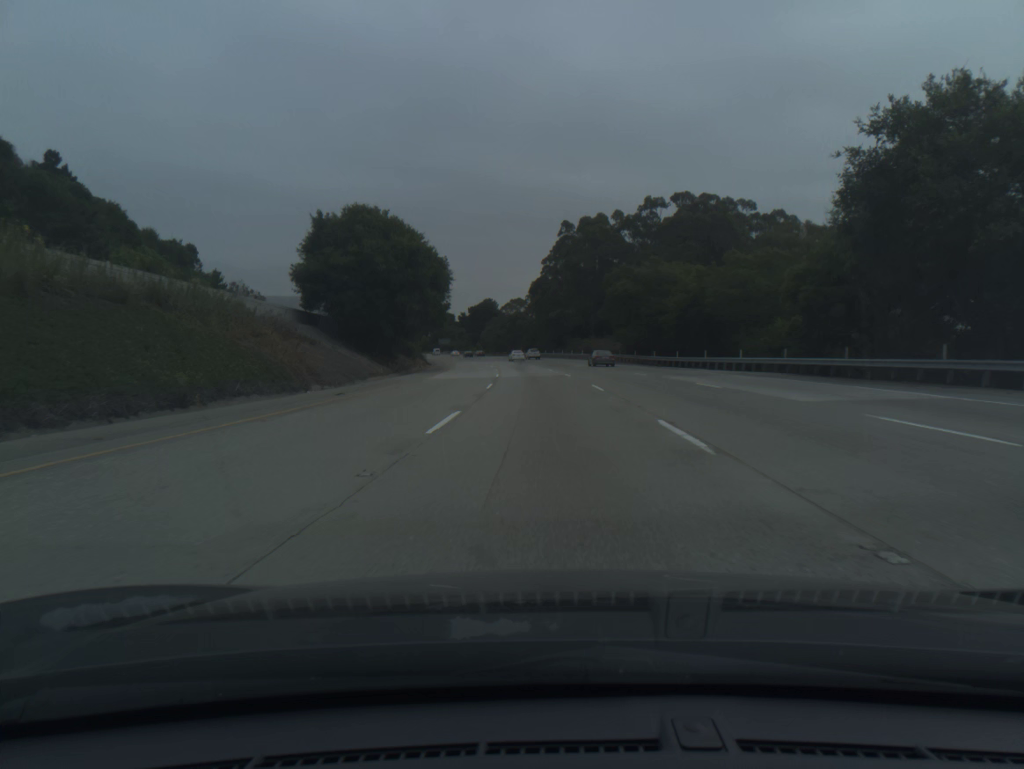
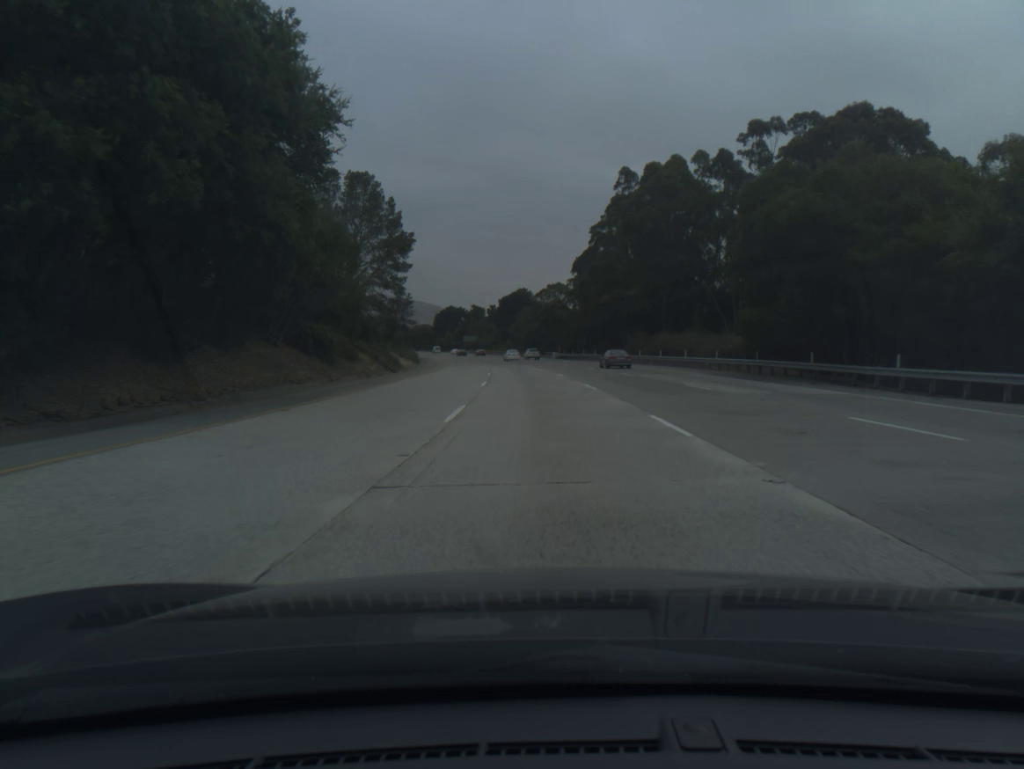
(-0.9, +42.5) m; -3°
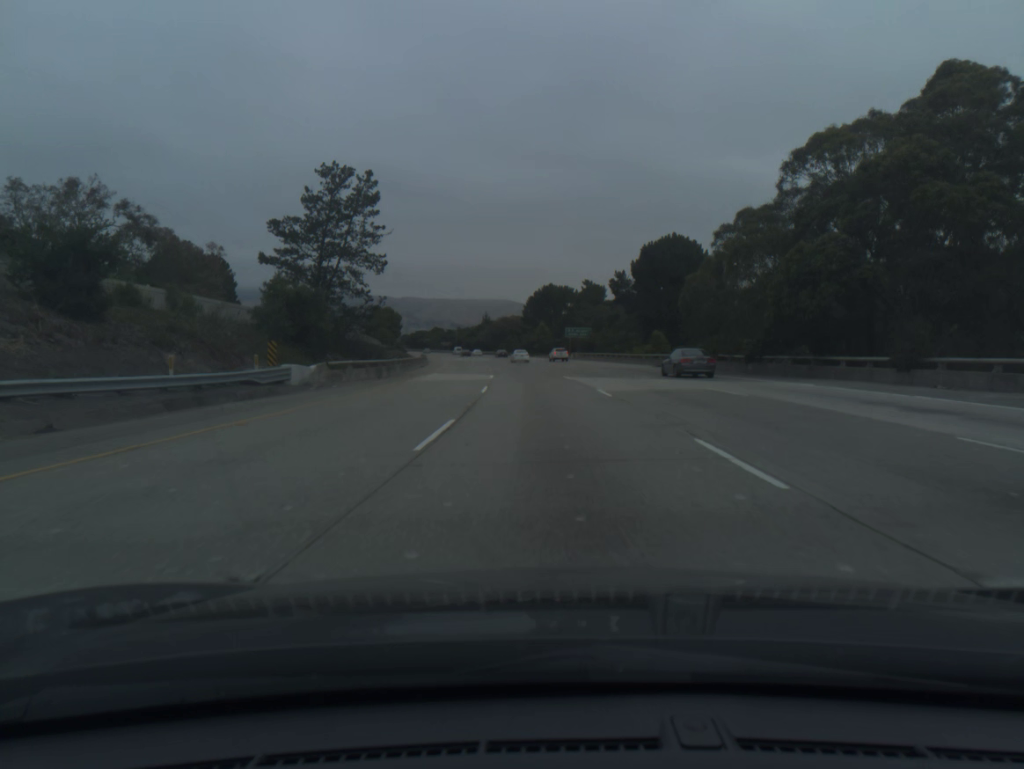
(-8.1, +105.4) m; -9°
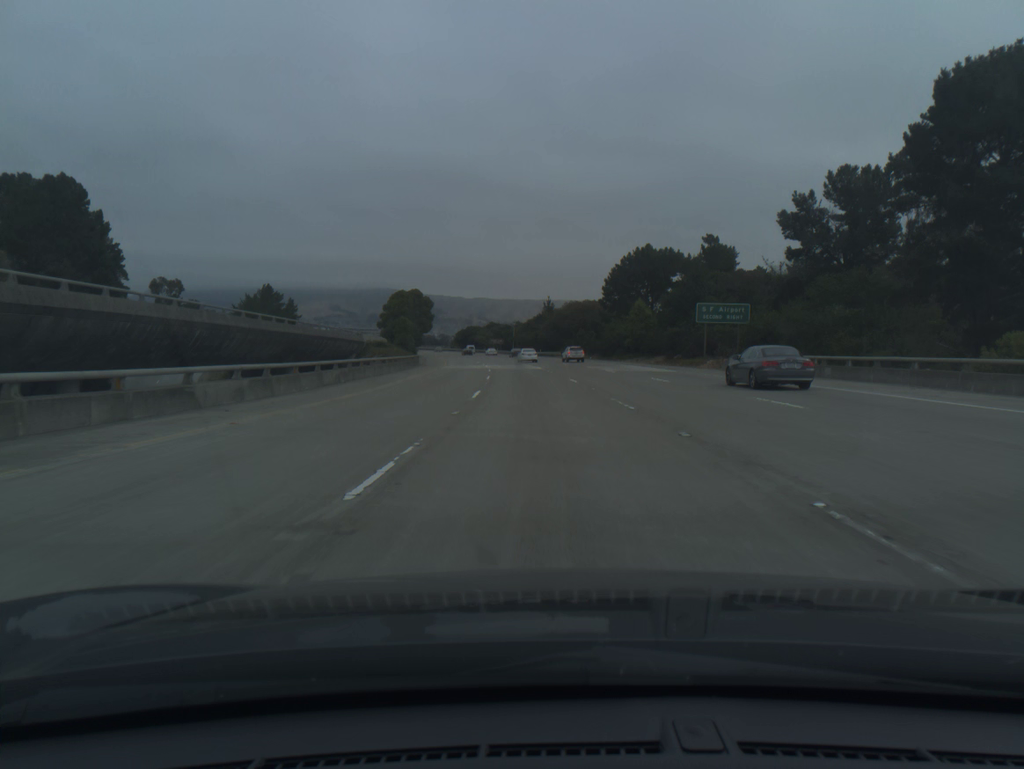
(-2.8, +62.9) m; -5°
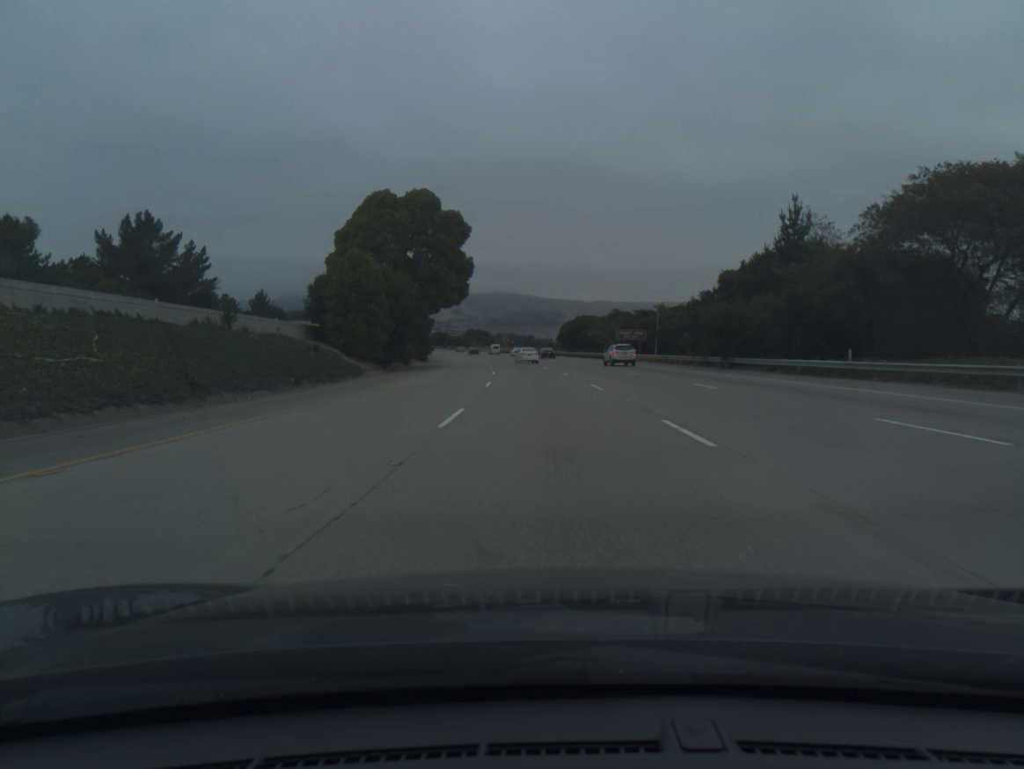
(-7.7, +103.5) m; -9°
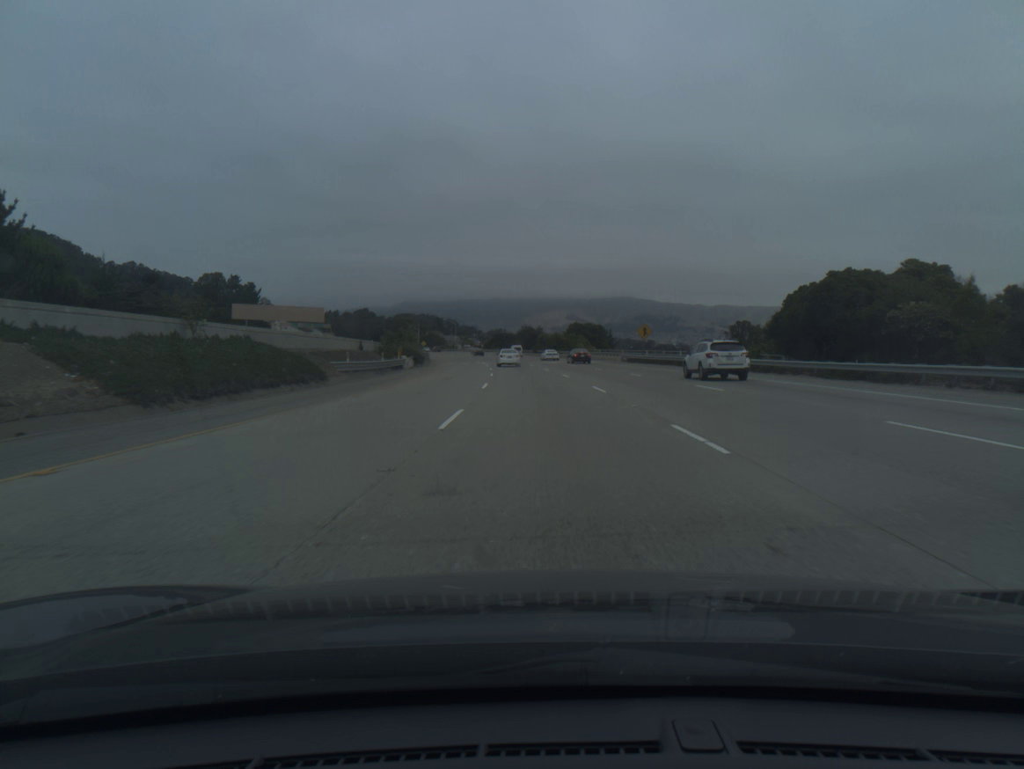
(-7.1, +102.4) m; -8°
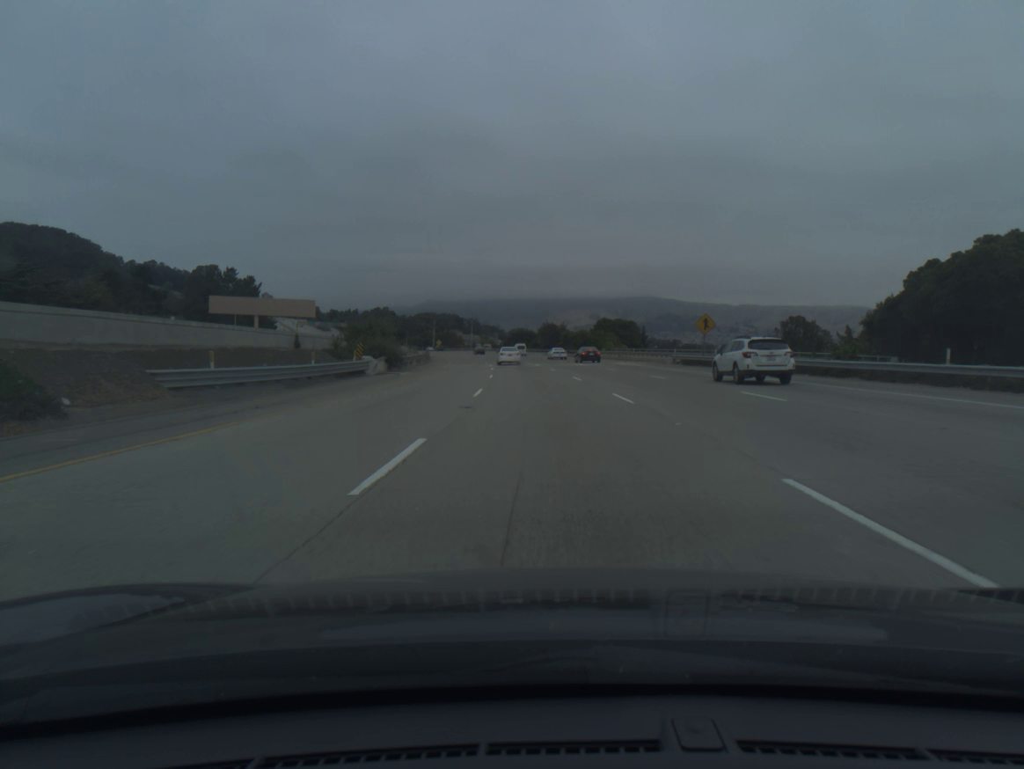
(-0.3, +20.3) m; -2°
